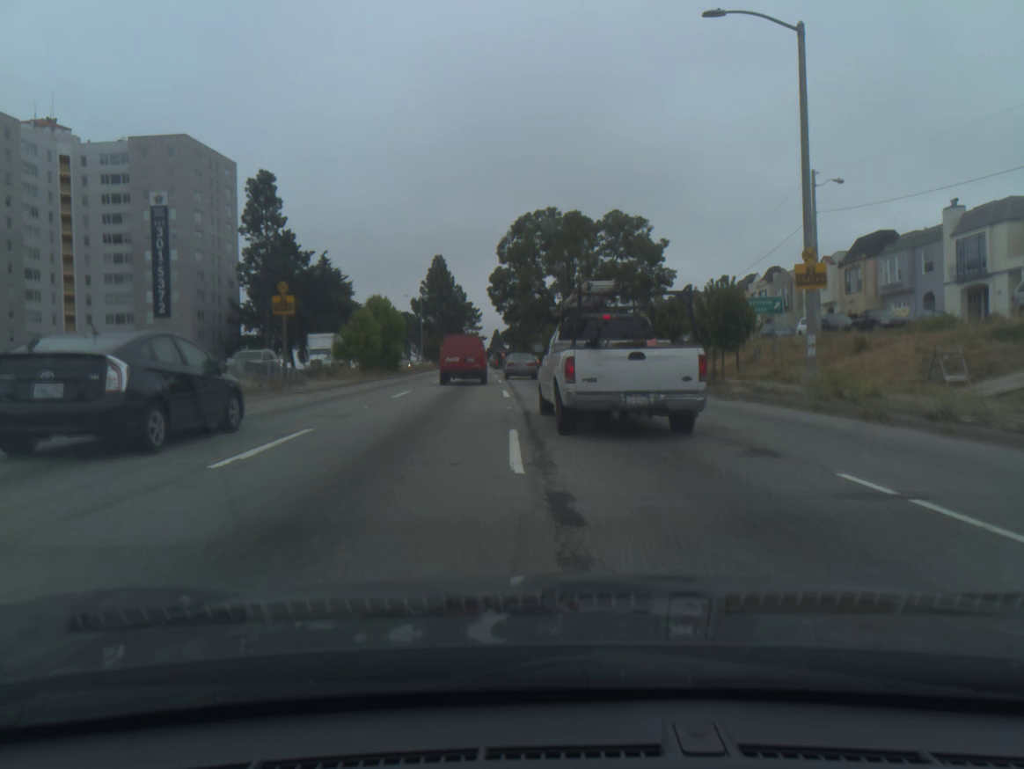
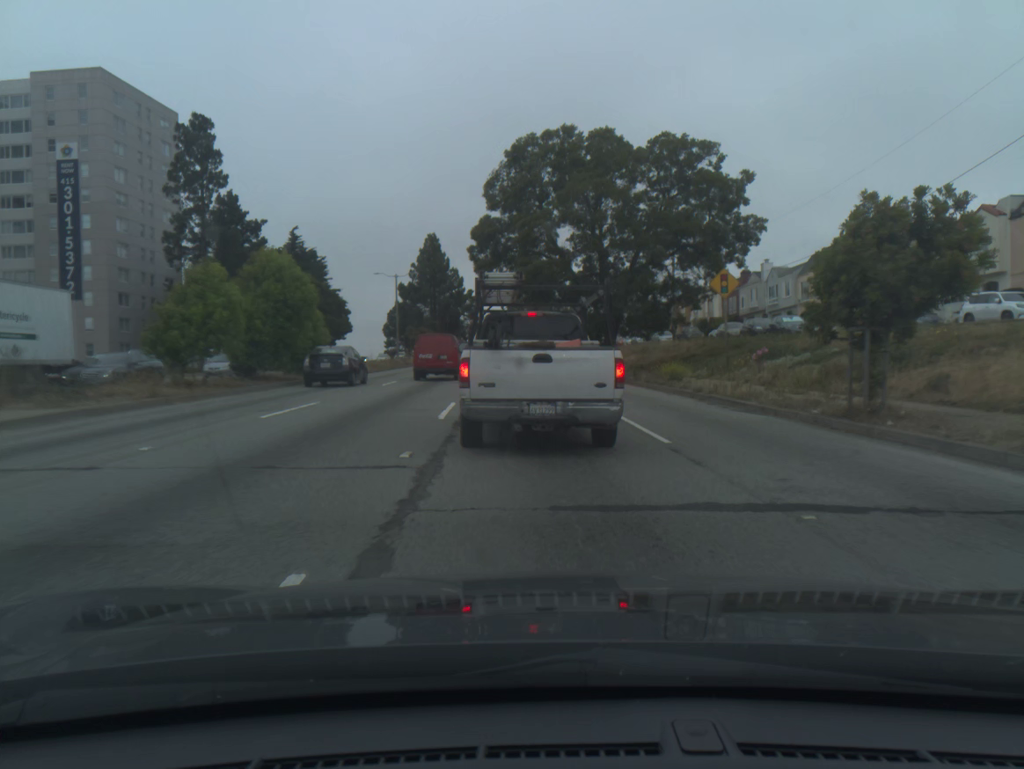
(0.0, +23.3) m; -1°
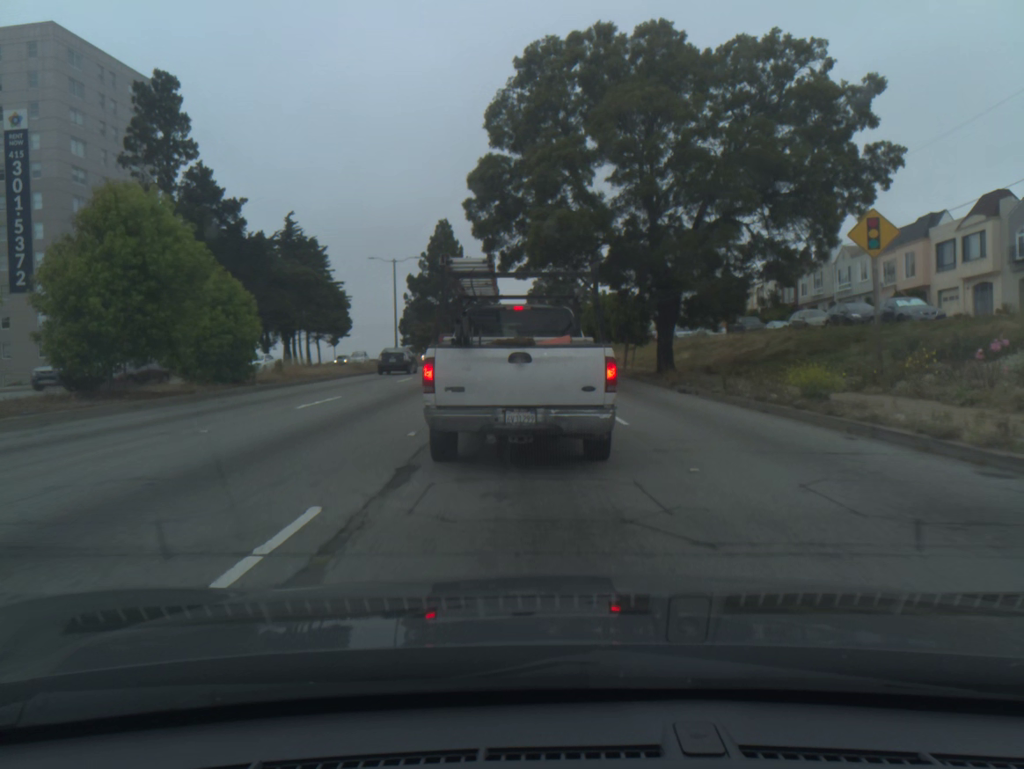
(-0.2, +12.7) m; -2°
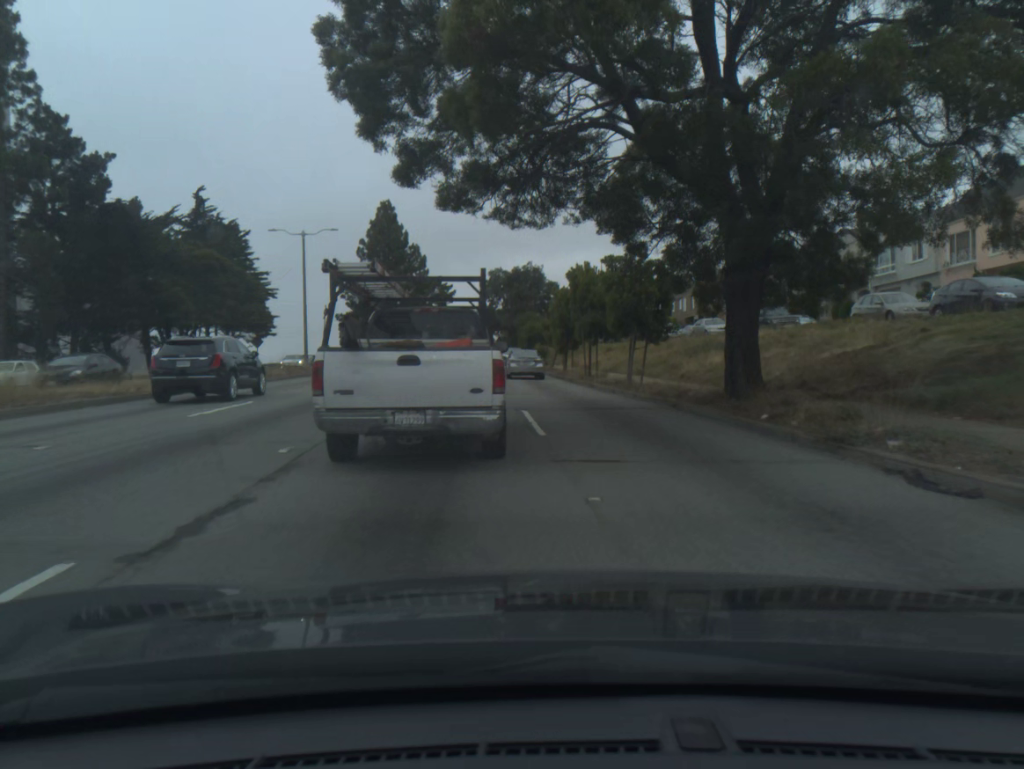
(+0.2, +16.5) m; +4°
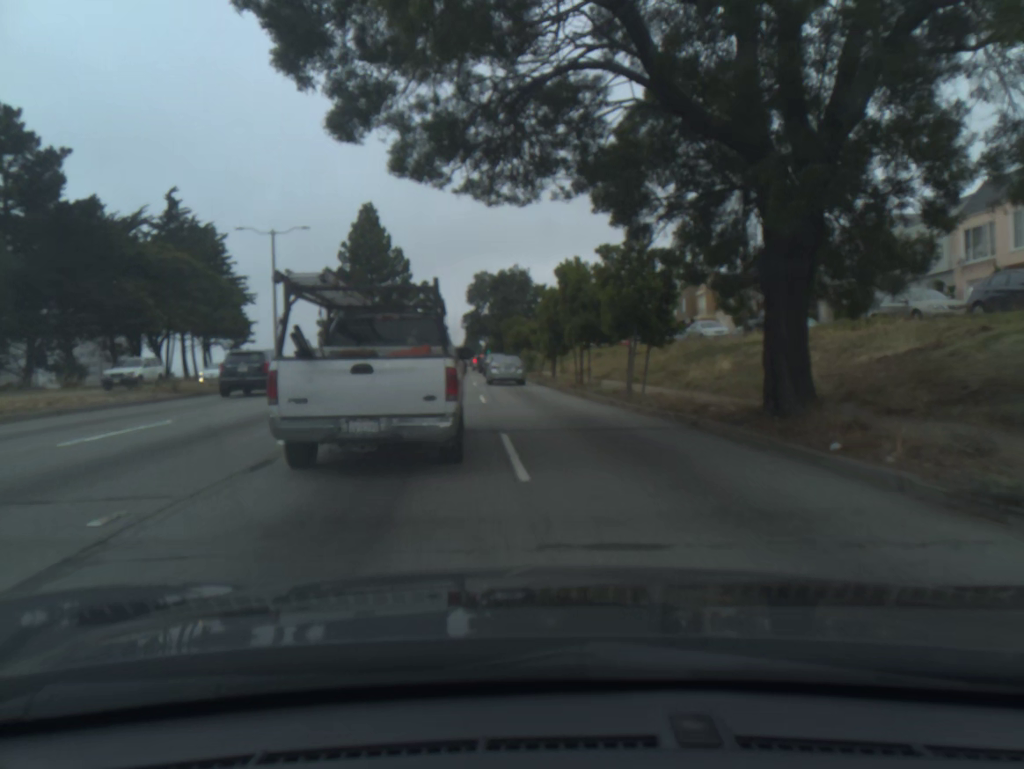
(0.0, +3.7) m; +1°
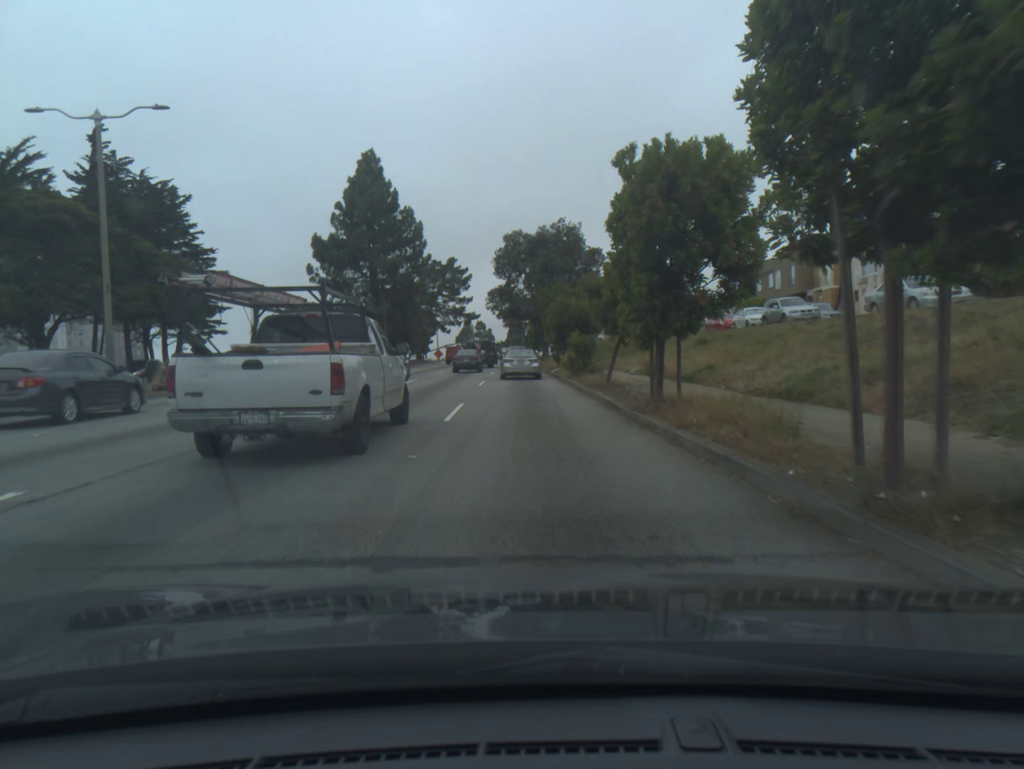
(-0.7, +23.1) m; -4°
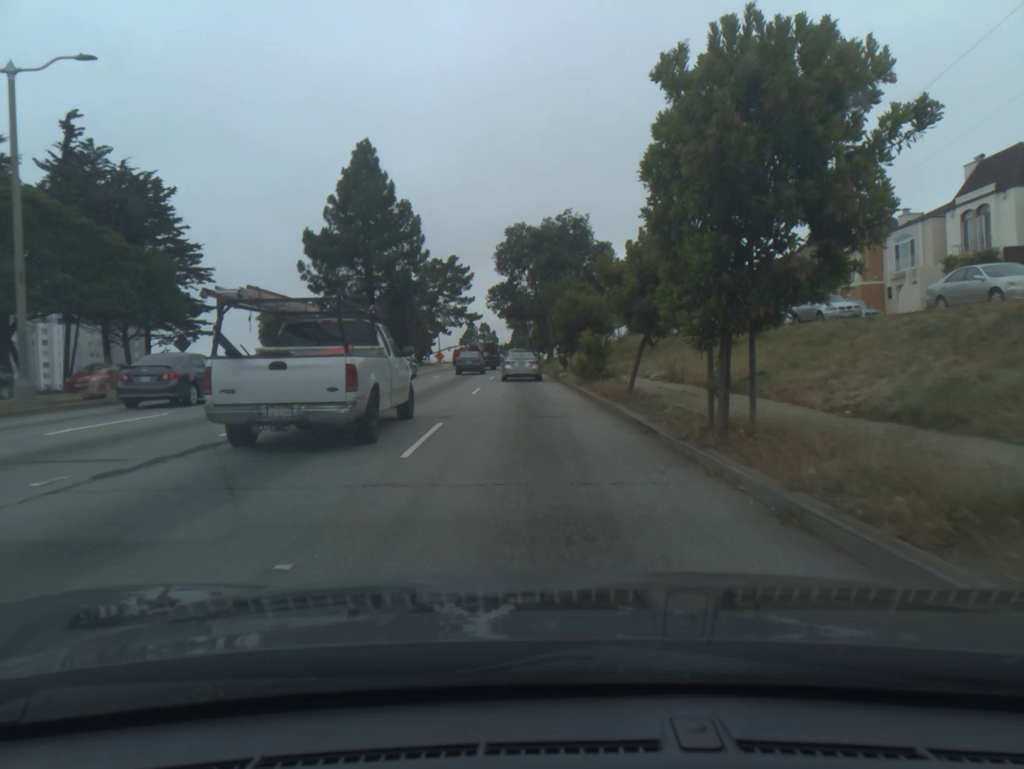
(0.0, +4.6) m; -1°
